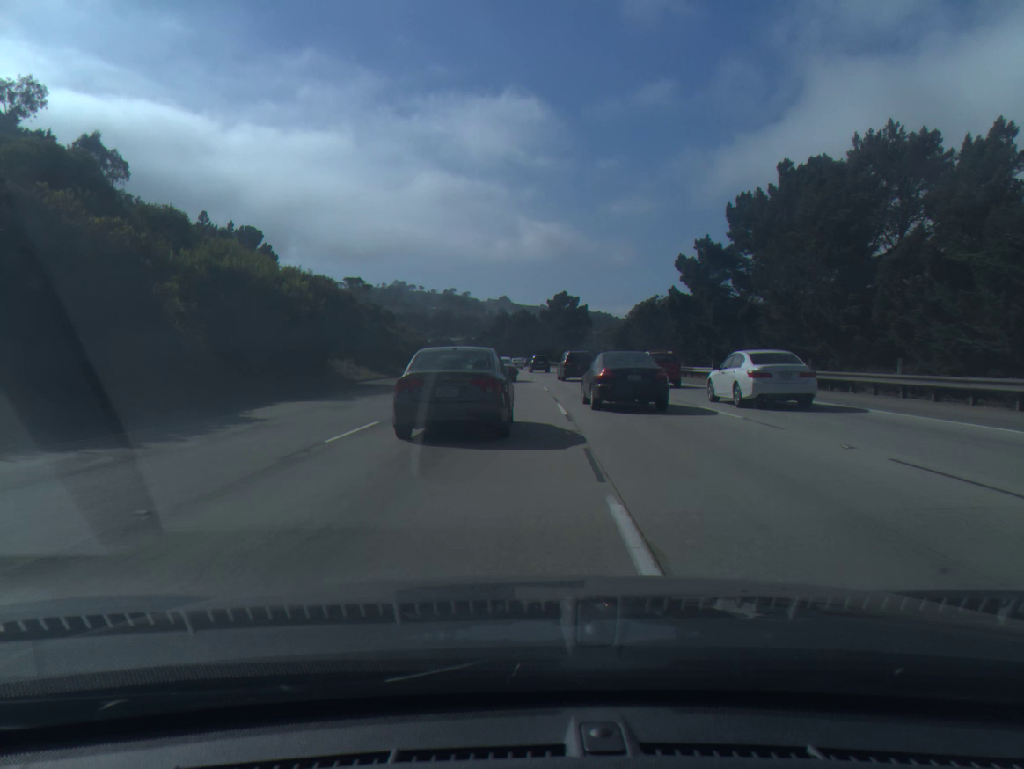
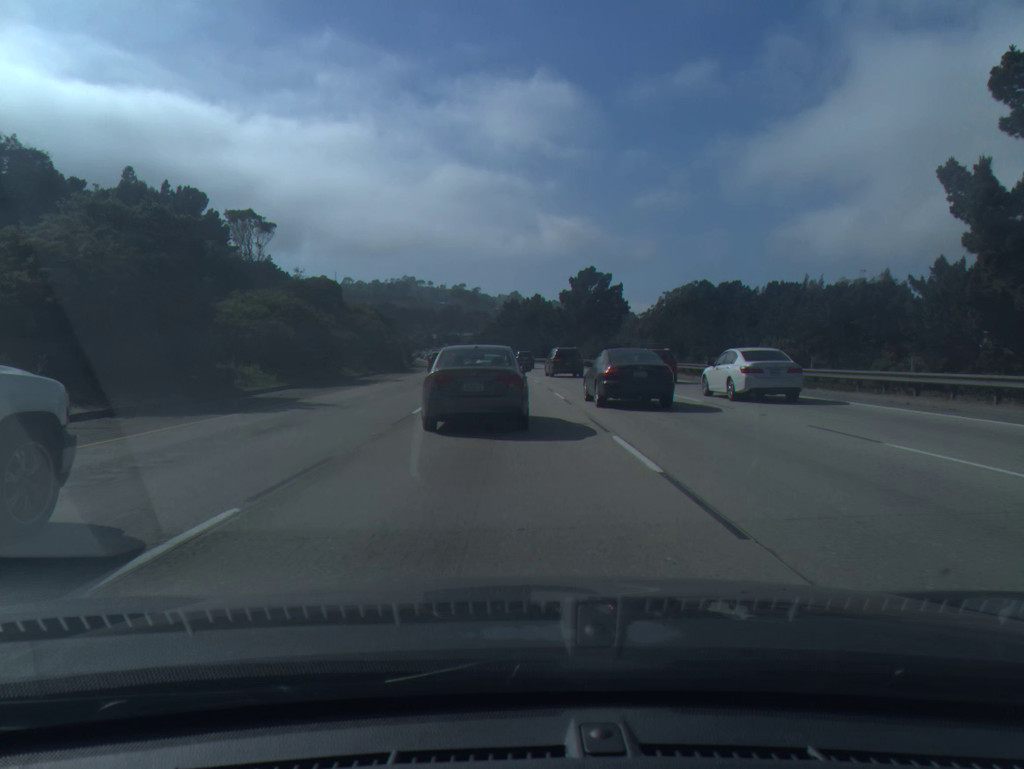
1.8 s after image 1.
(-0.1, +38.3) m; -1°
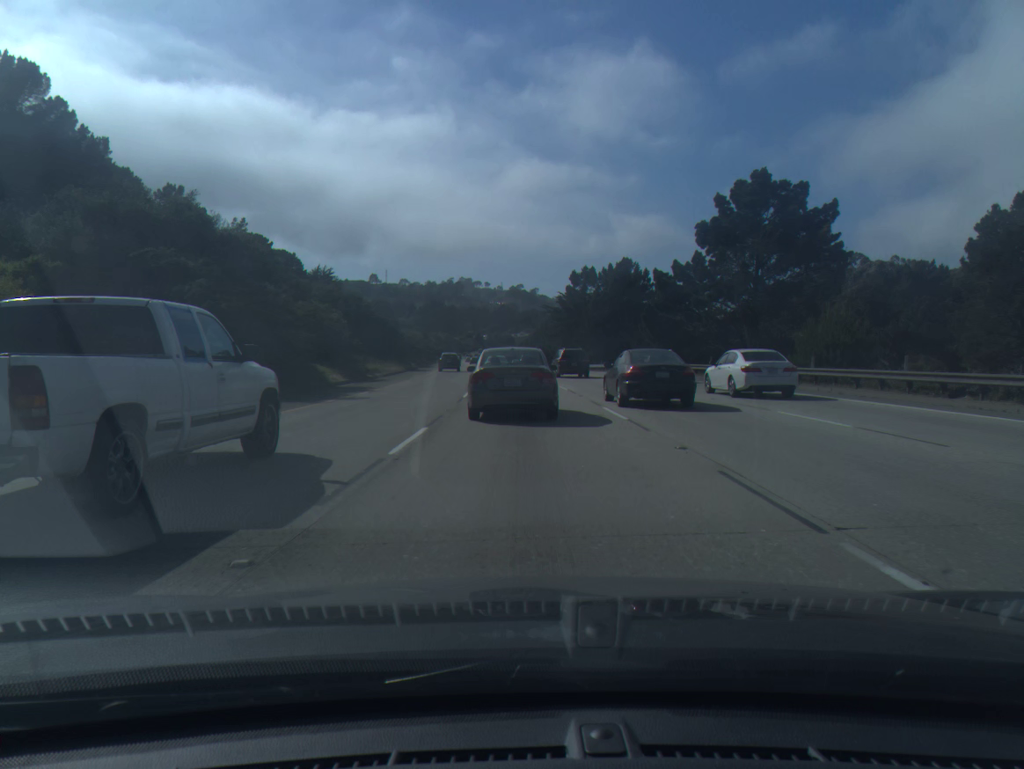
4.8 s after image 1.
(-2.3, +65.8) m; -4°
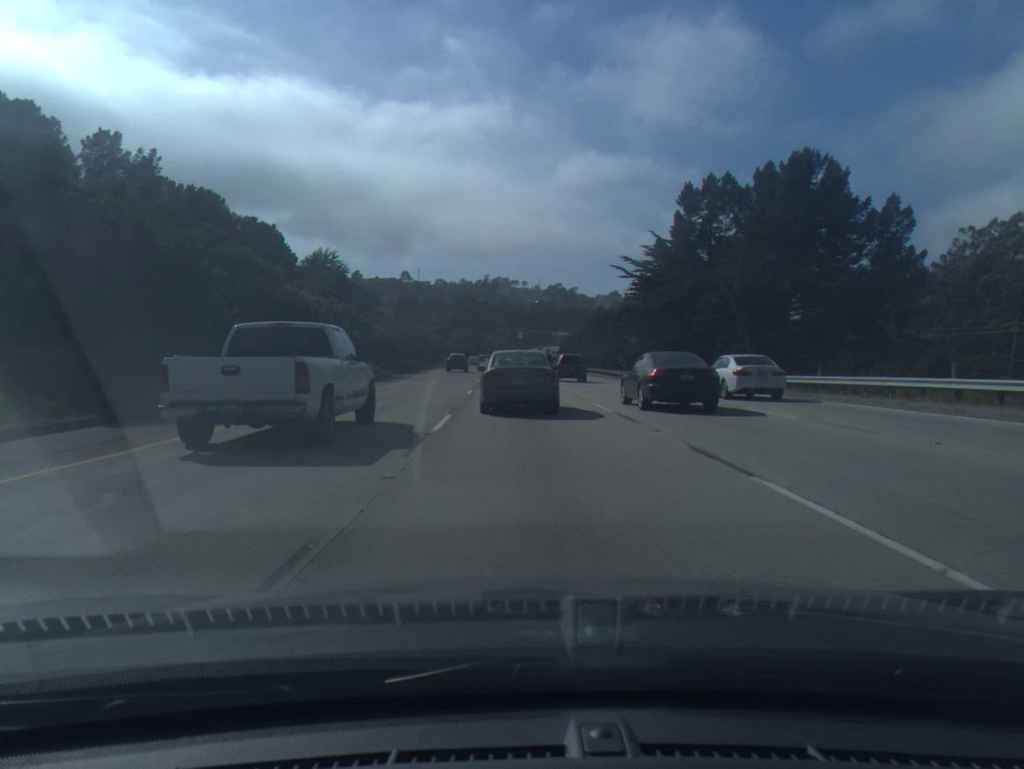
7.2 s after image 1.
(-1.4, +55.3) m; -3°
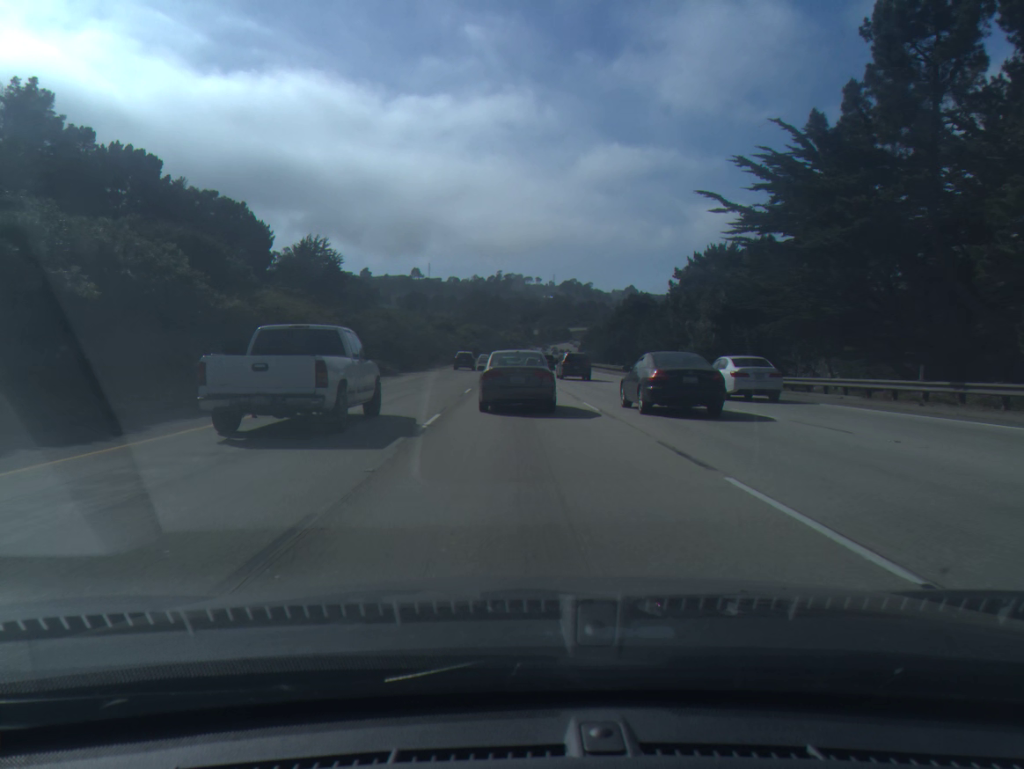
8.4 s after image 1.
(-0.3, +28.8) m; -1°
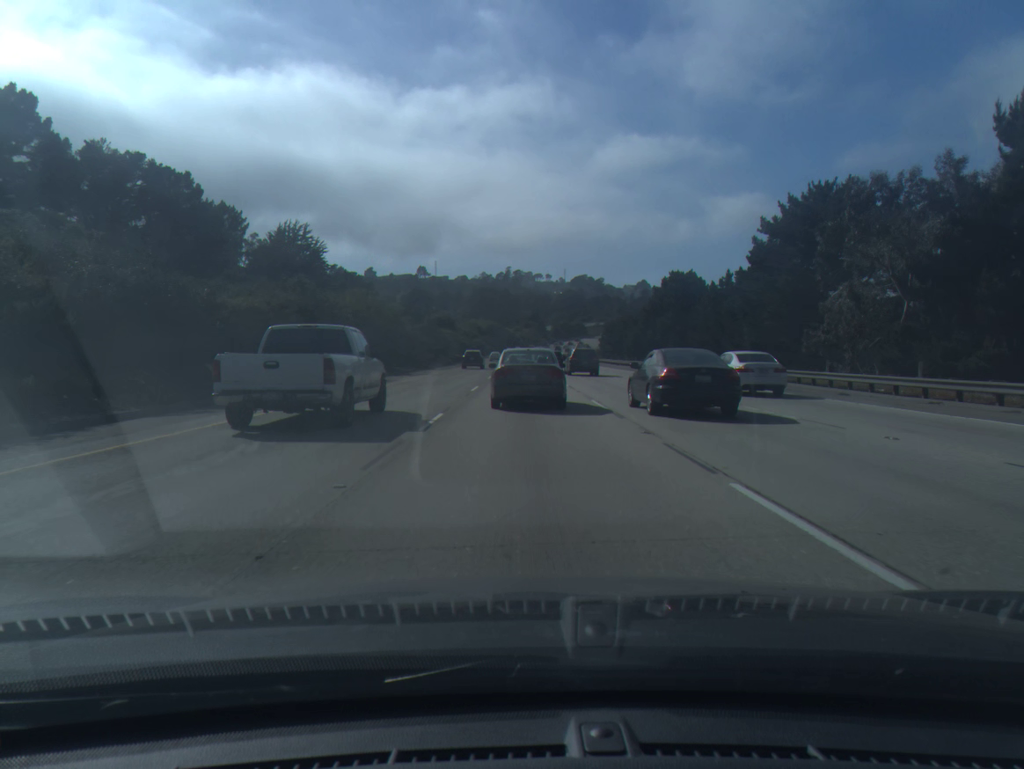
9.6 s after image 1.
(-0.2, +29.7) m; -1°
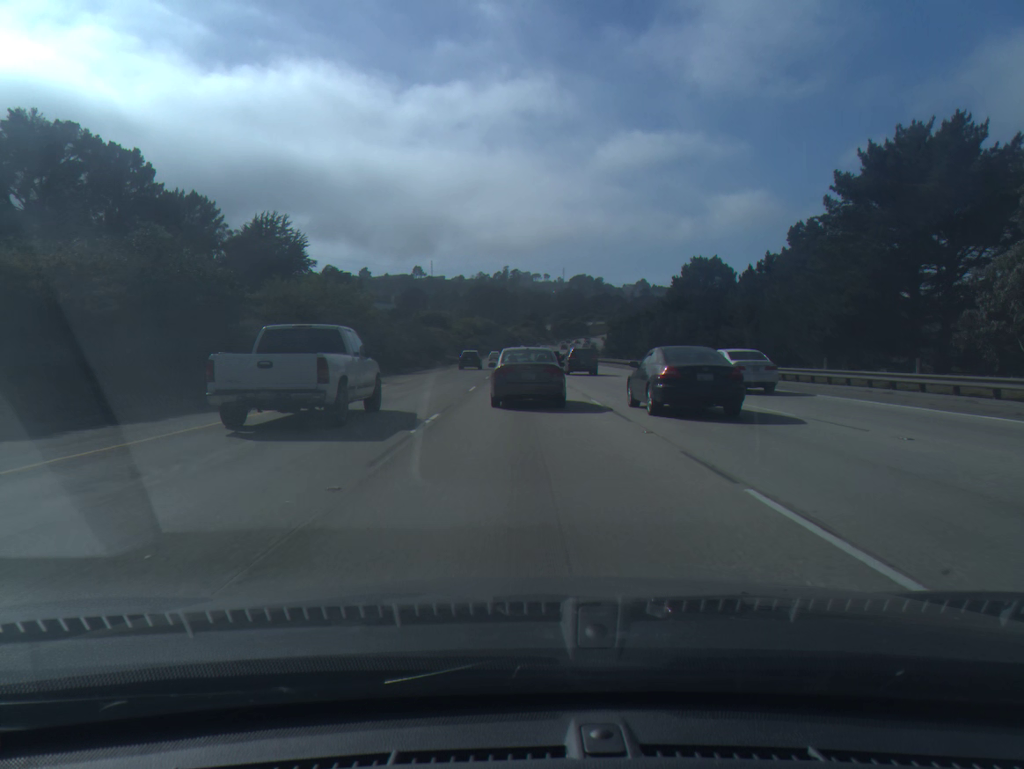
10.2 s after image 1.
(0.0, +15.0) m; 0°
